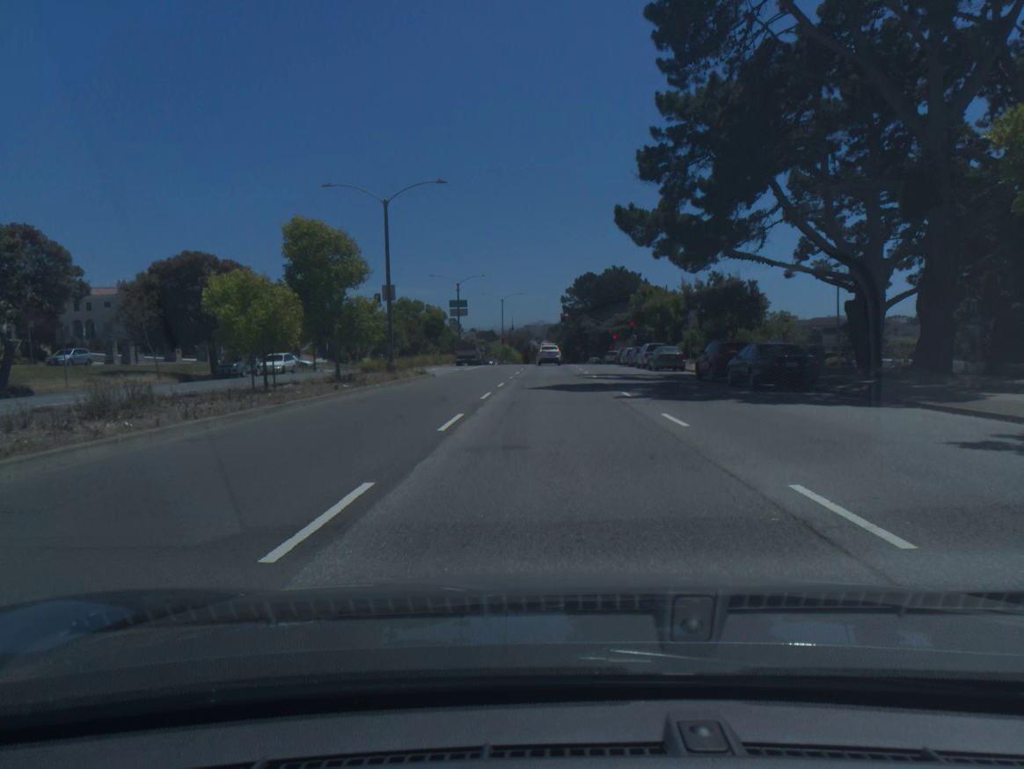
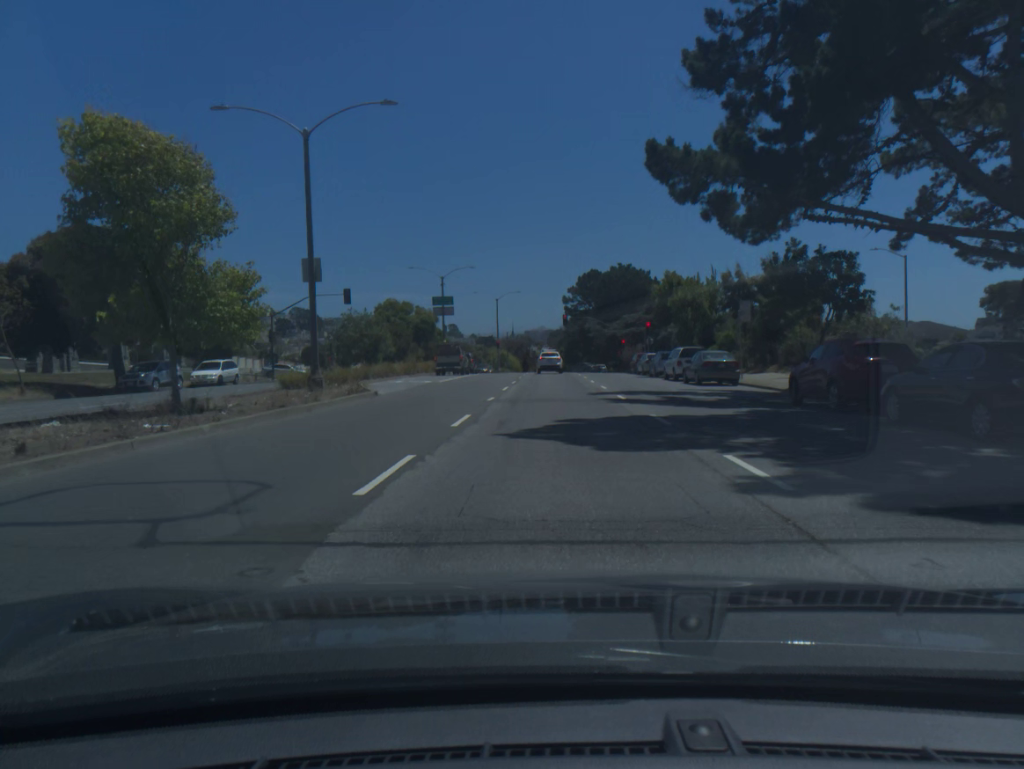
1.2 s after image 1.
(0.0, +12.7) m; 0°
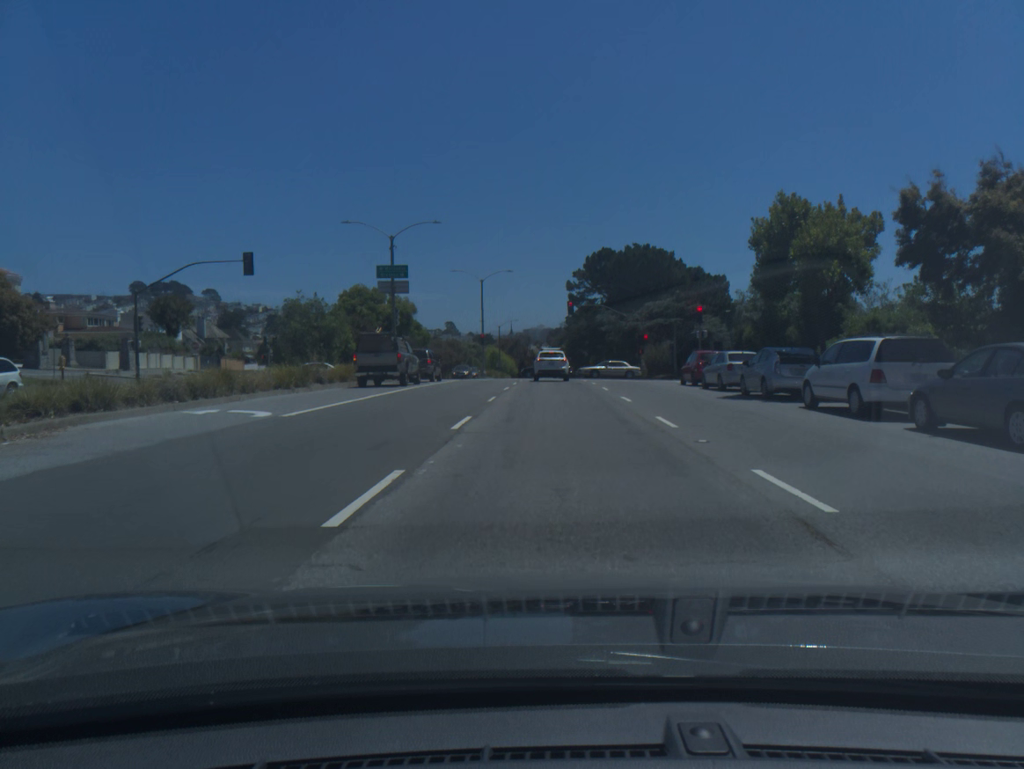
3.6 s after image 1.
(0.0, +22.6) m; 0°
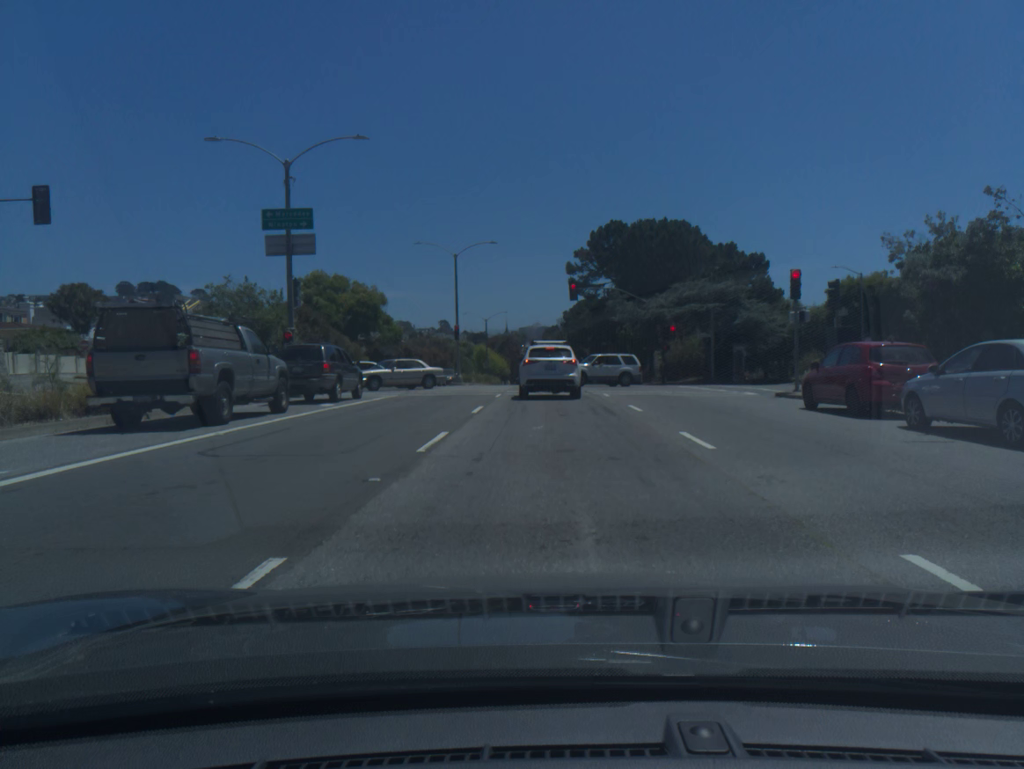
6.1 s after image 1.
(+0.1, +18.3) m; 0°
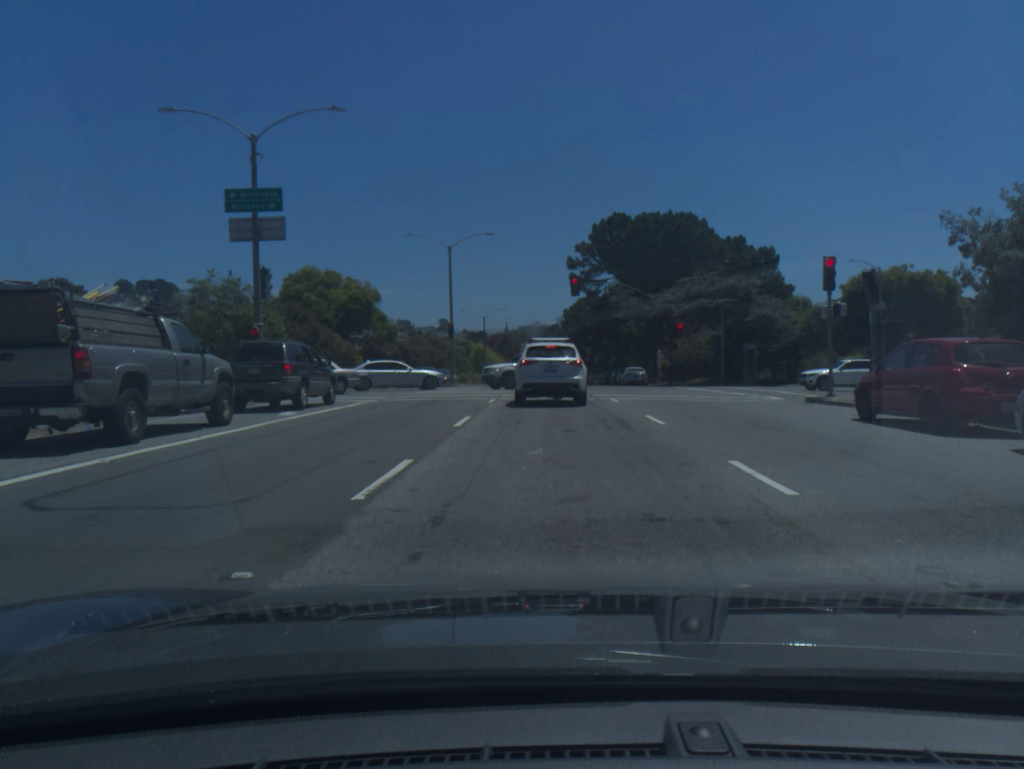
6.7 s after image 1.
(0.0, +3.3) m; 0°
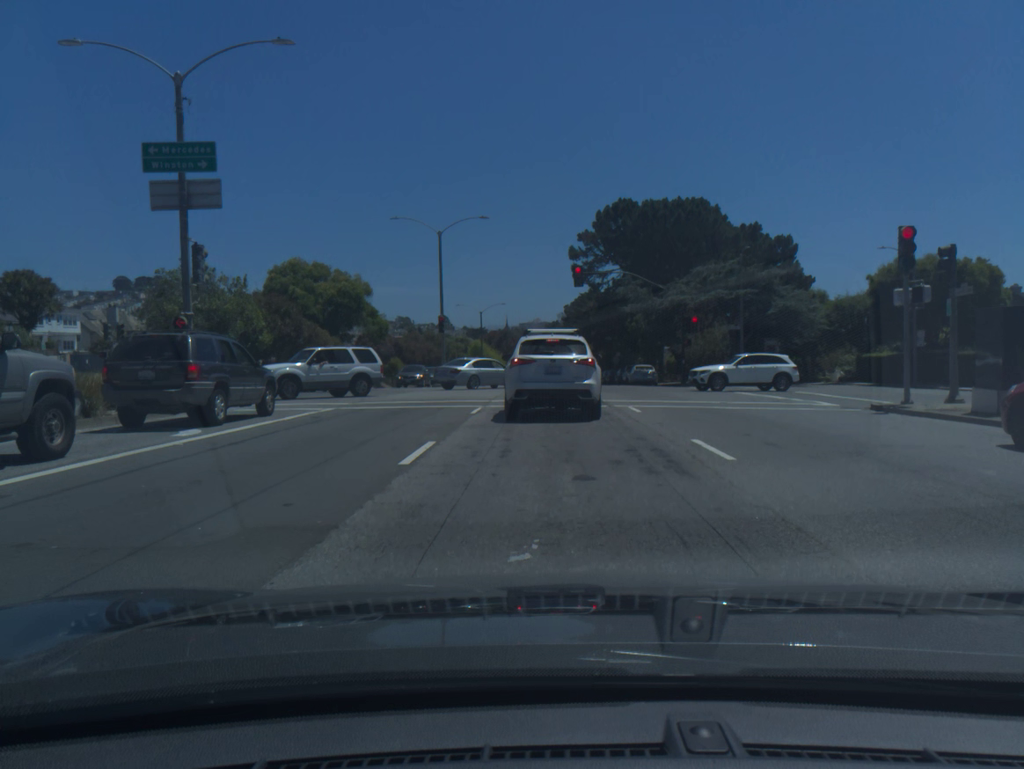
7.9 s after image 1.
(0.0, +5.2) m; 0°
